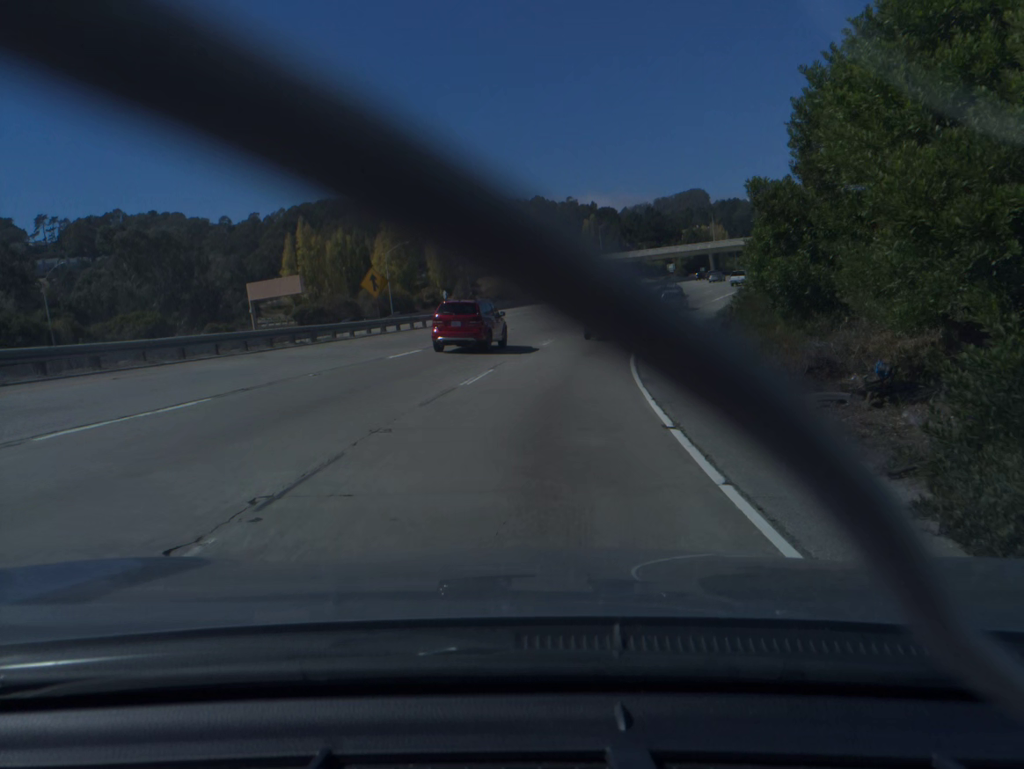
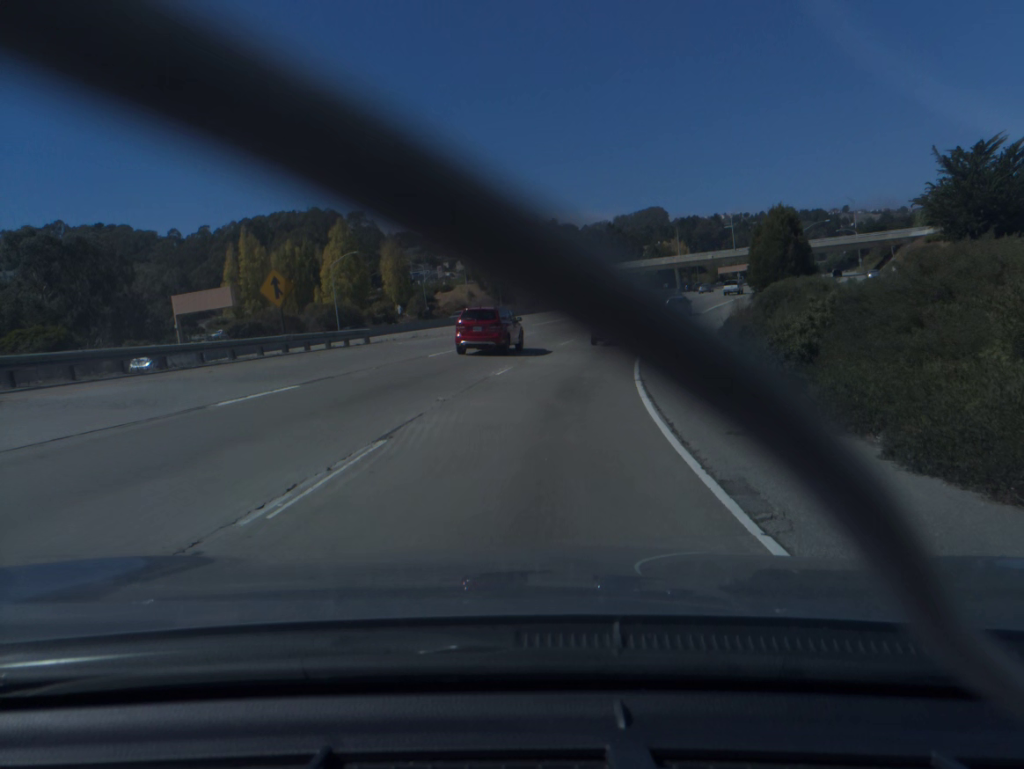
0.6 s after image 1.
(+0.2, +10.0) m; +3°
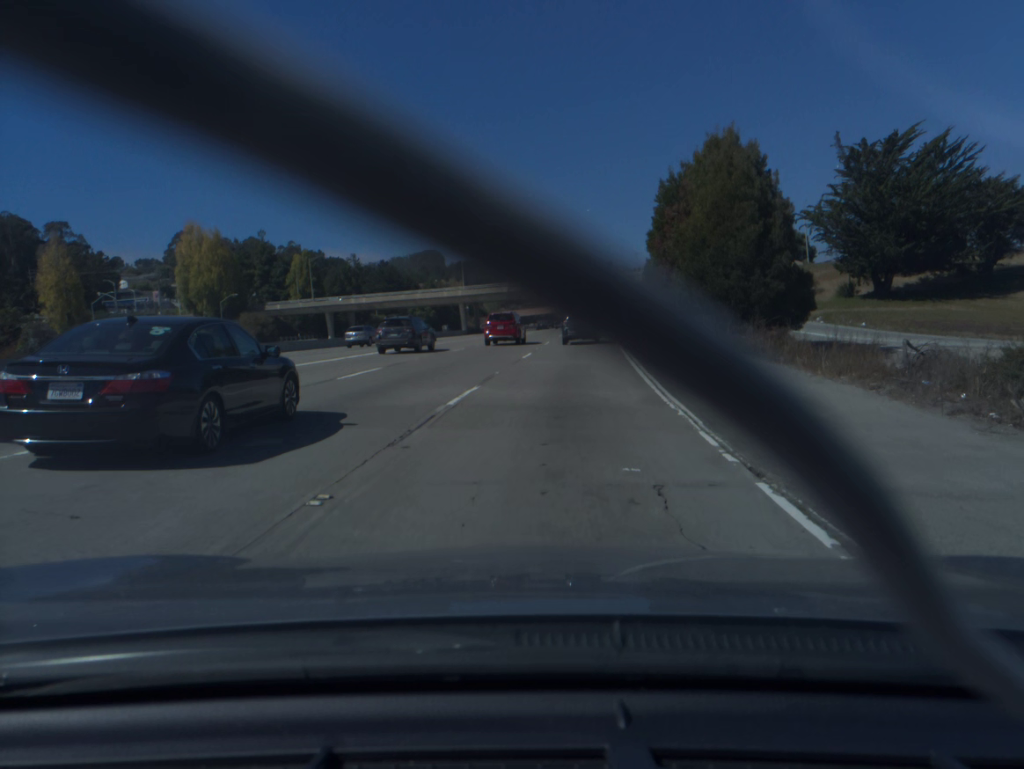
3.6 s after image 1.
(+6.7, +49.6) m; +16°
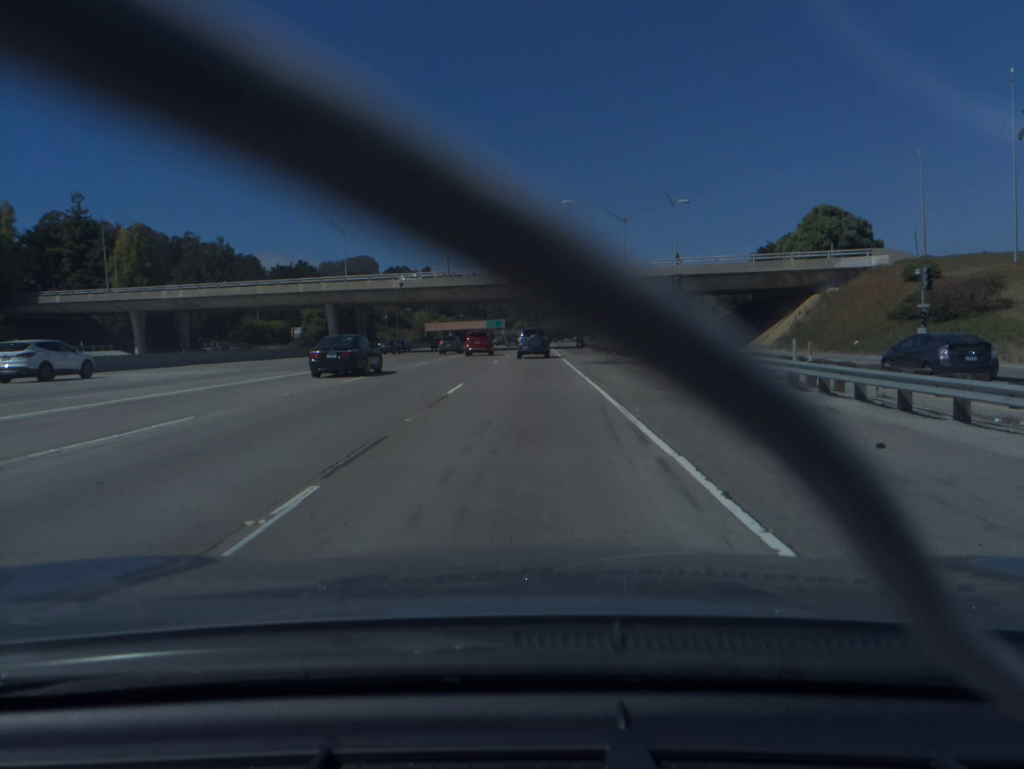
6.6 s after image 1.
(+3.5, +51.4) m; +4°
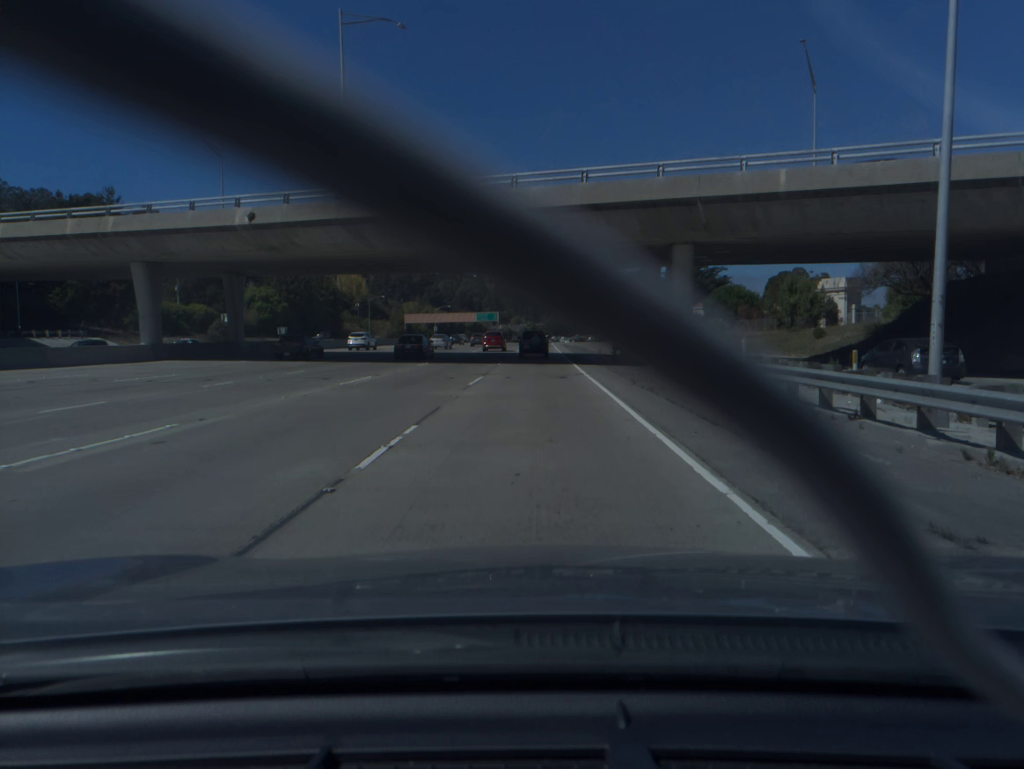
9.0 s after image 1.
(0.0, +43.9) m; 0°
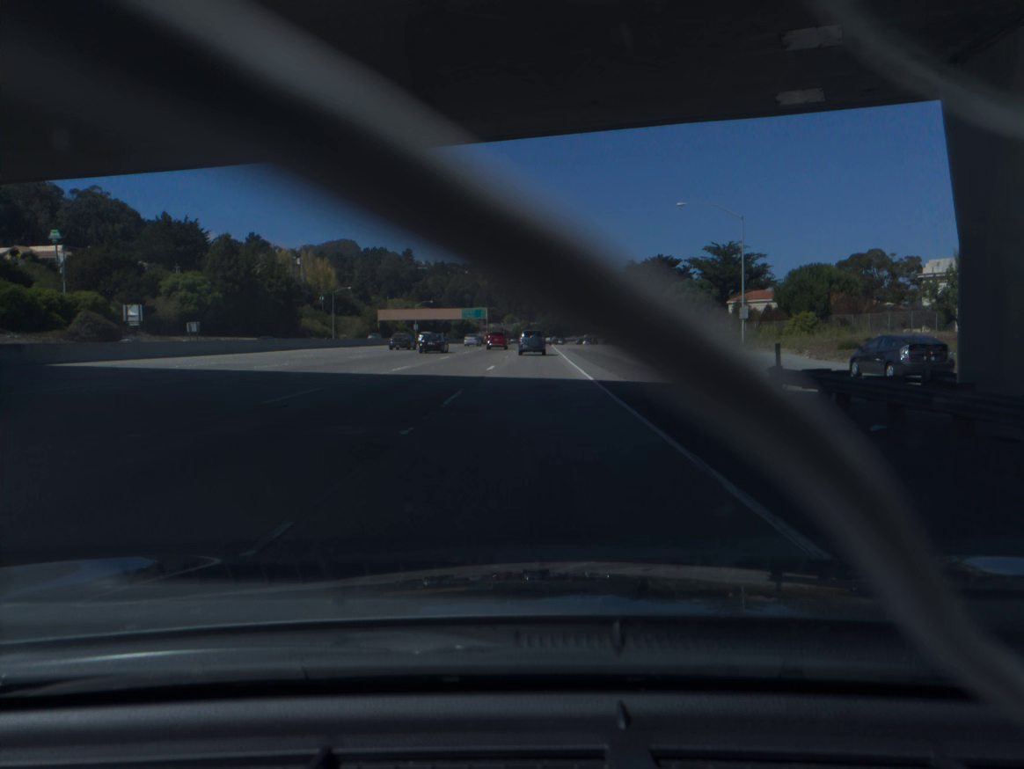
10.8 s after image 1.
(+0.1, +35.1) m; 0°
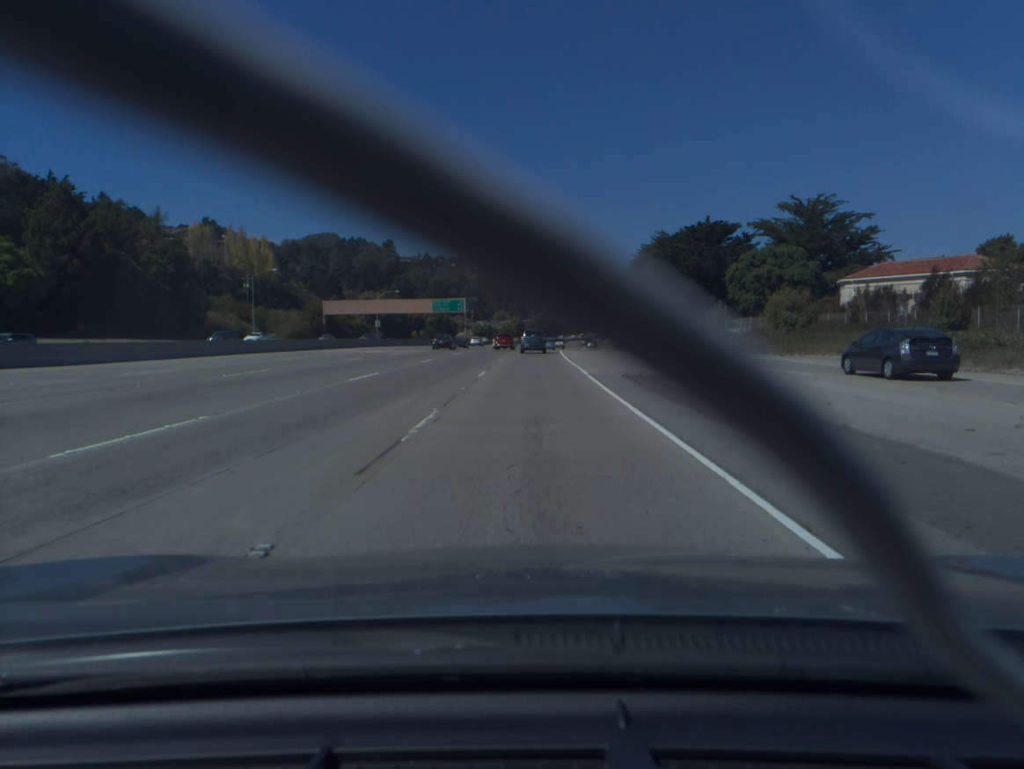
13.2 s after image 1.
(+0.3, +49.7) m; +1°
